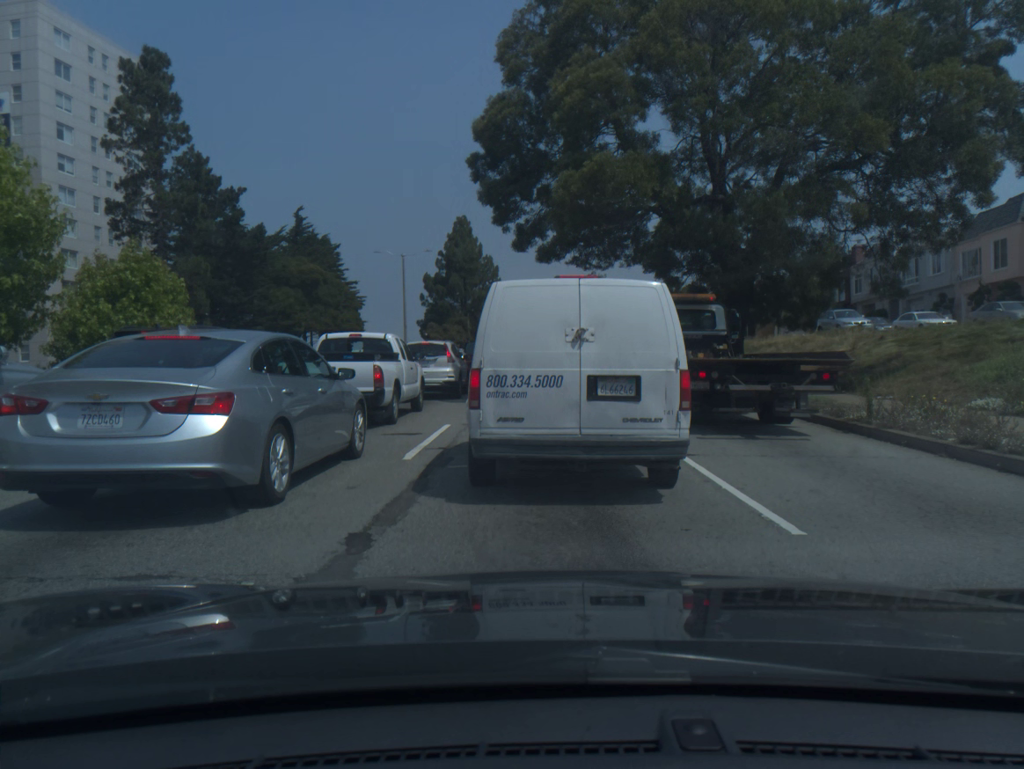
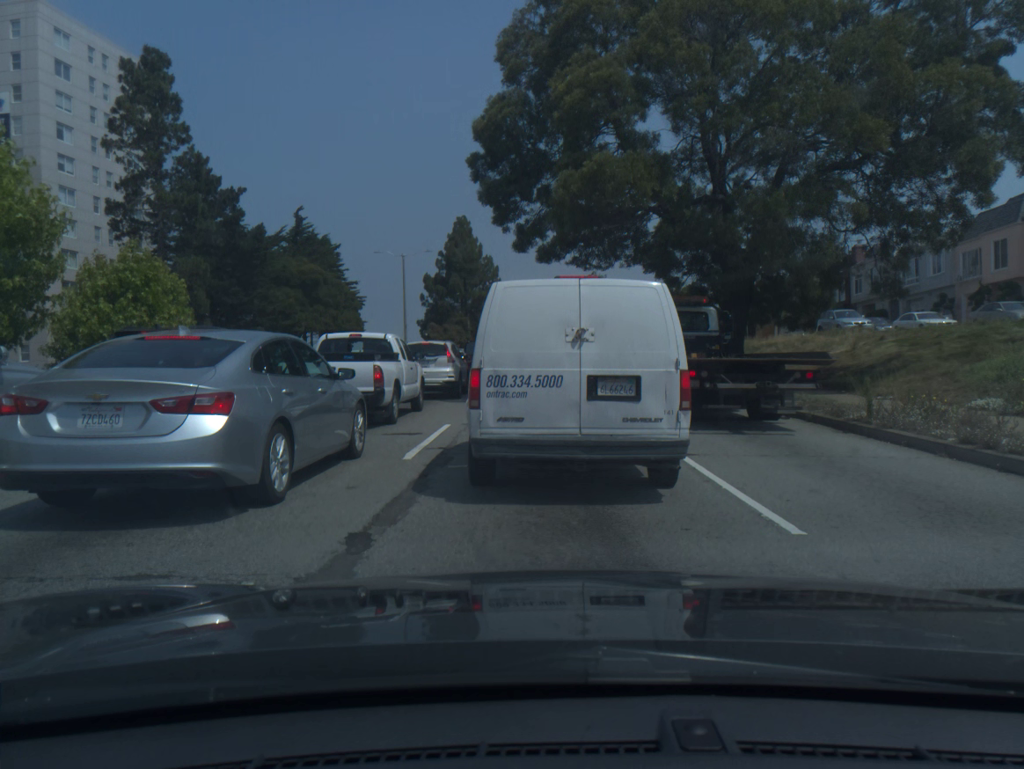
(0.0, 0.0) m; 0°
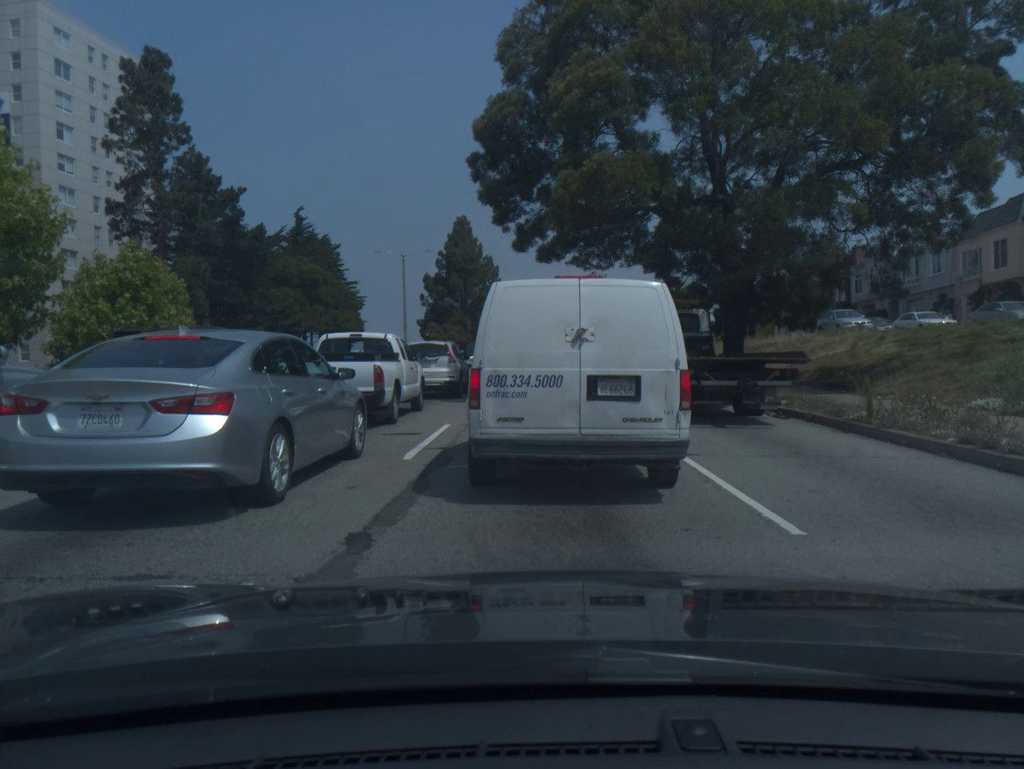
(0.0, 0.0) m; 0°
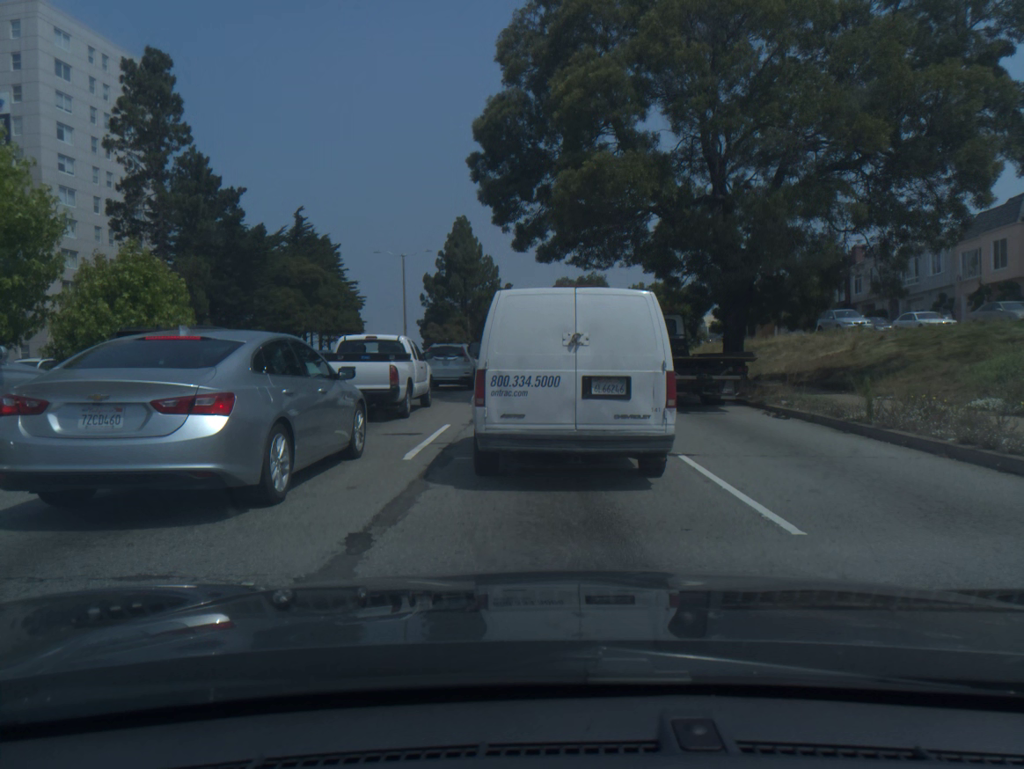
(0.0, 0.0) m; 0°
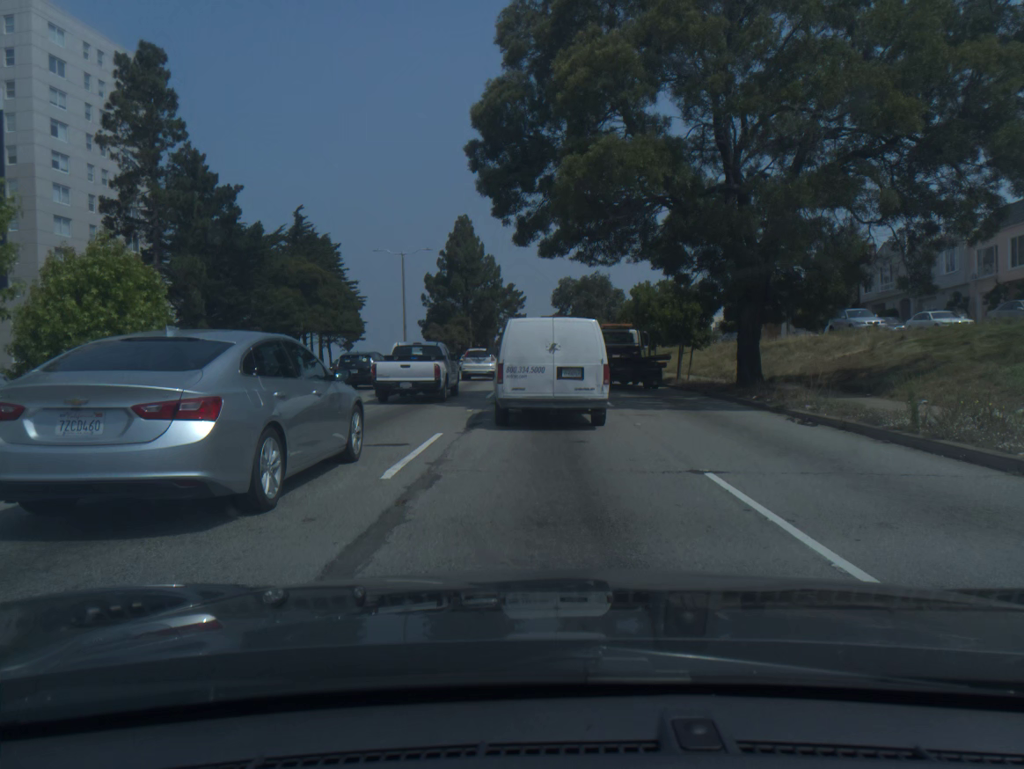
(0.0, +1.2) m; 0°
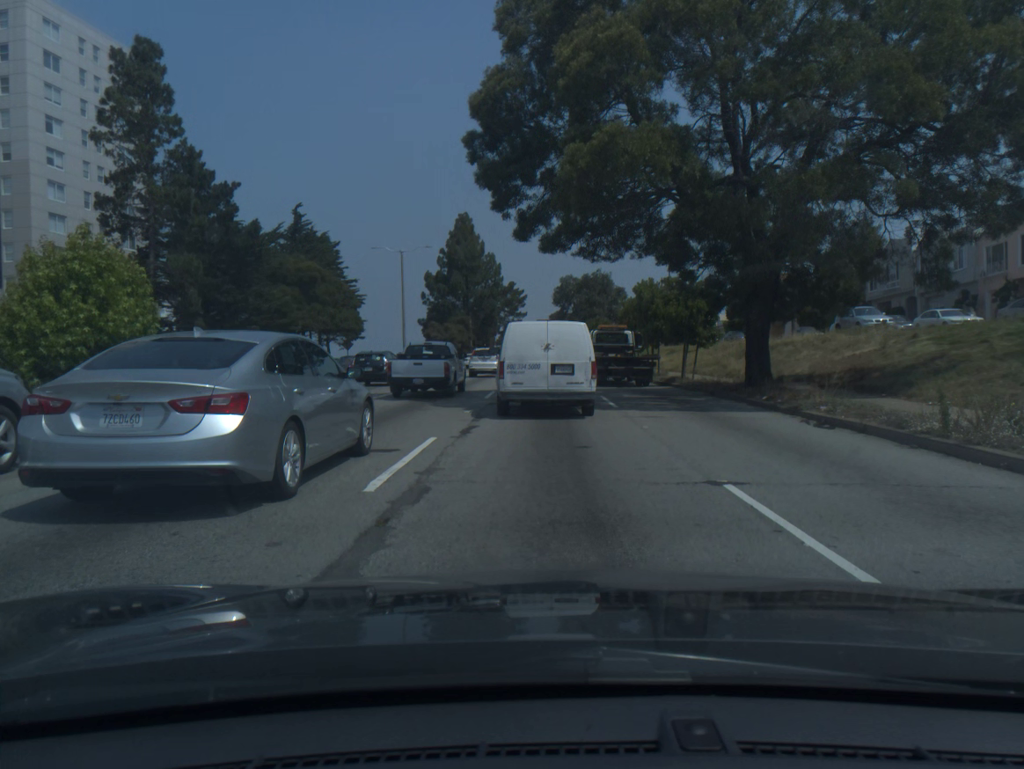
(0.0, +0.7) m; 0°
